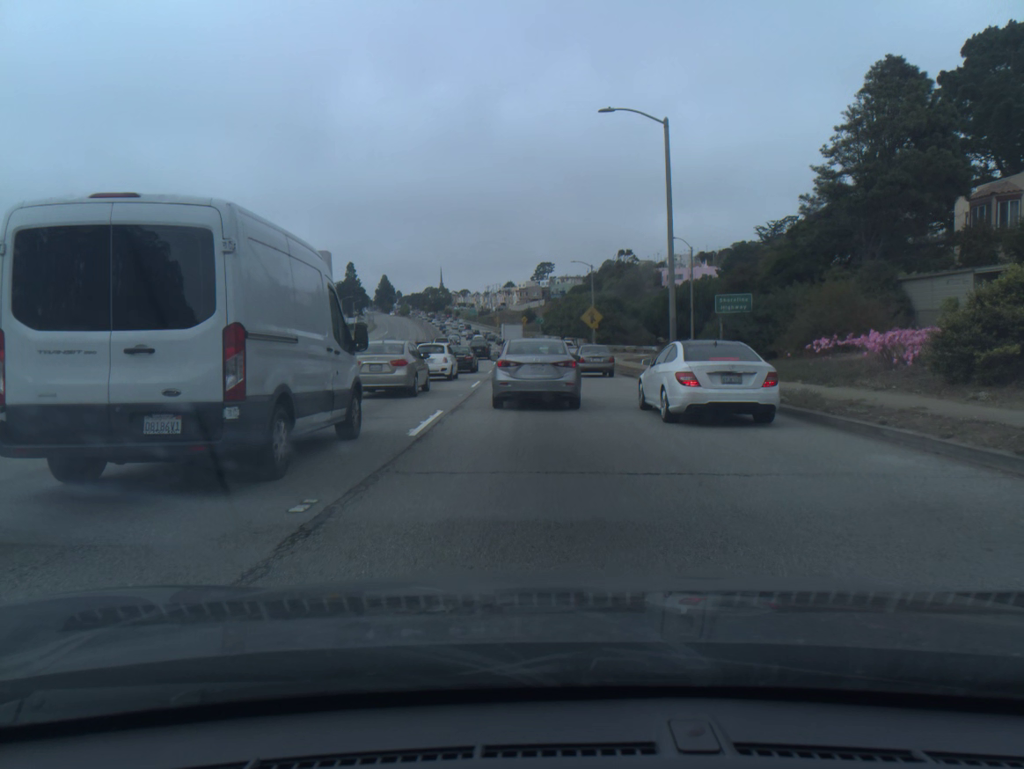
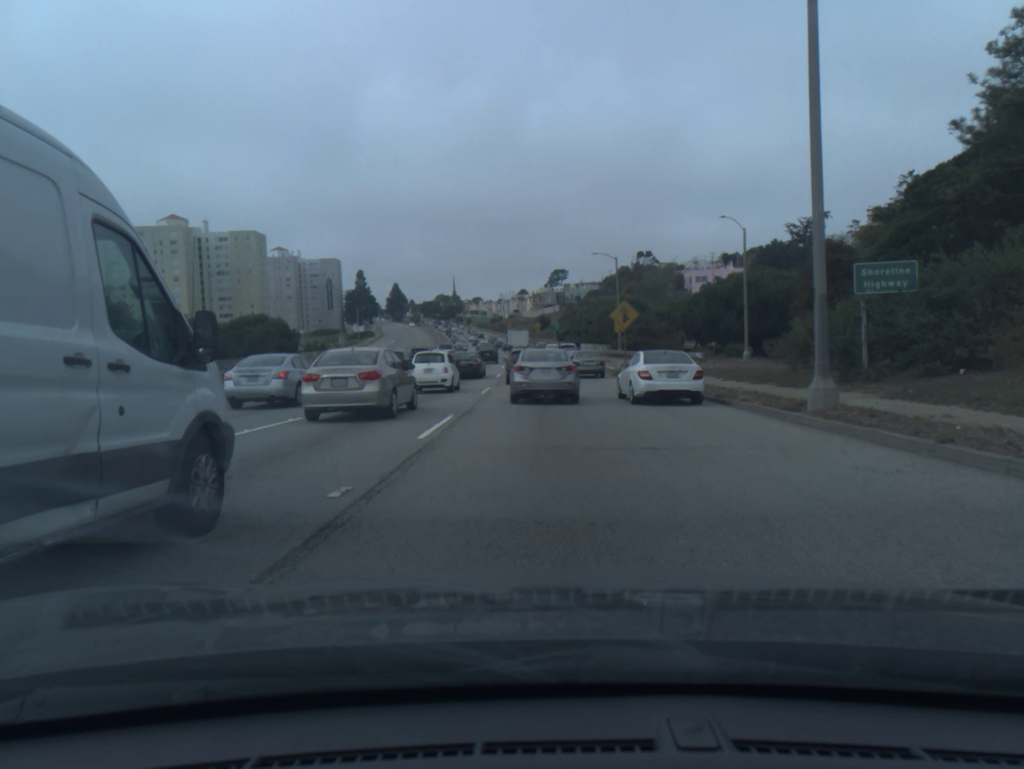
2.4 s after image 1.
(-0.1, +13.5) m; -1°
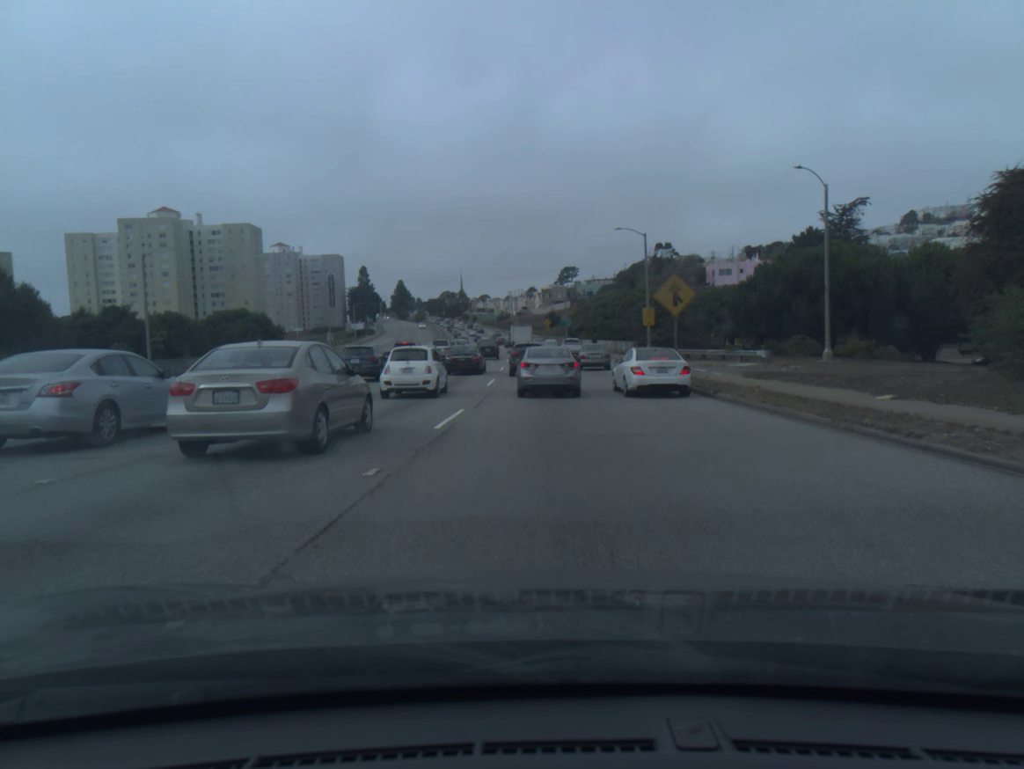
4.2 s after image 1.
(-0.1, +13.6) m; -1°
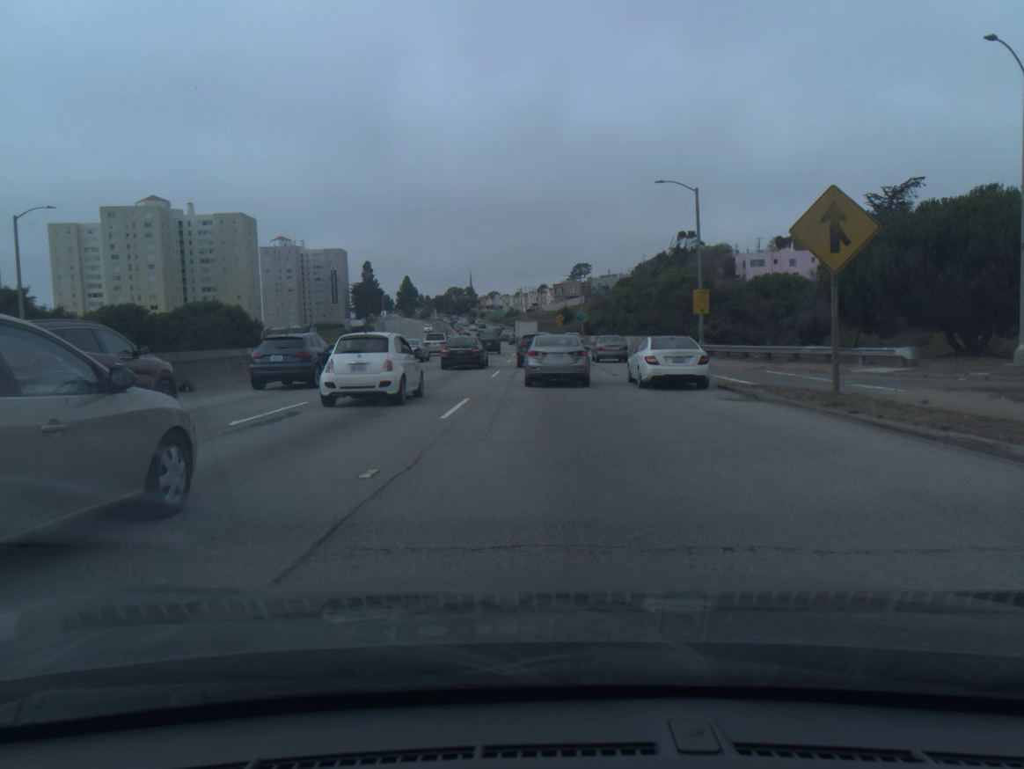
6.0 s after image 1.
(-0.1, +15.4) m; -1°
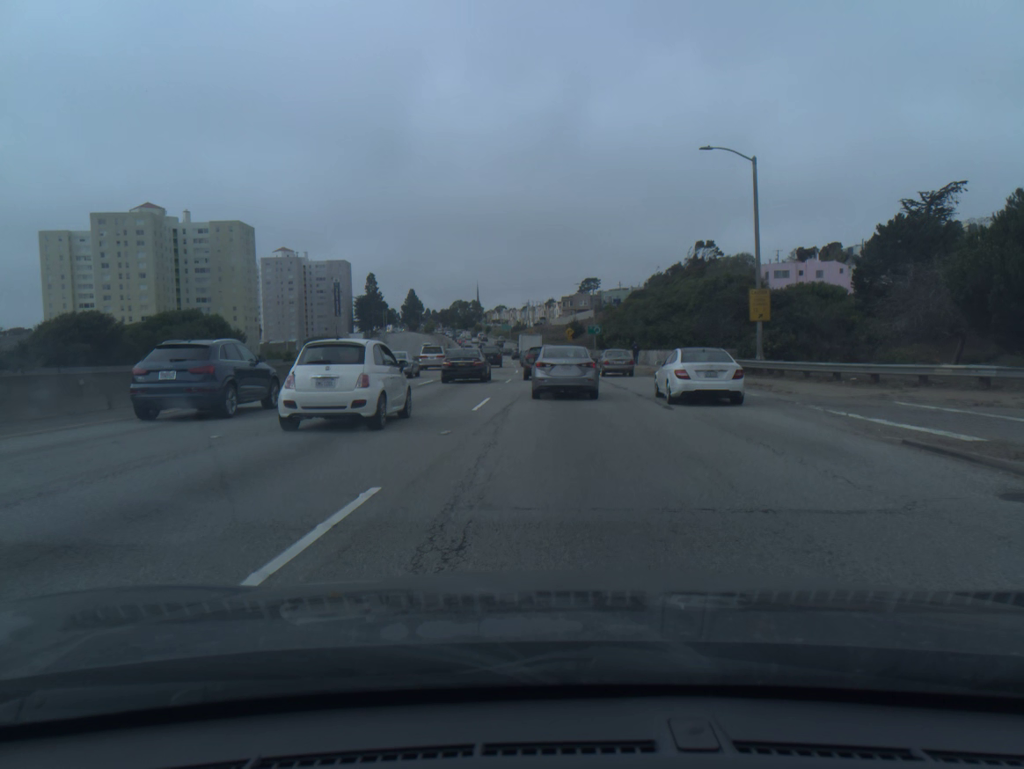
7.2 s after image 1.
(-0.1, +10.3) m; -1°
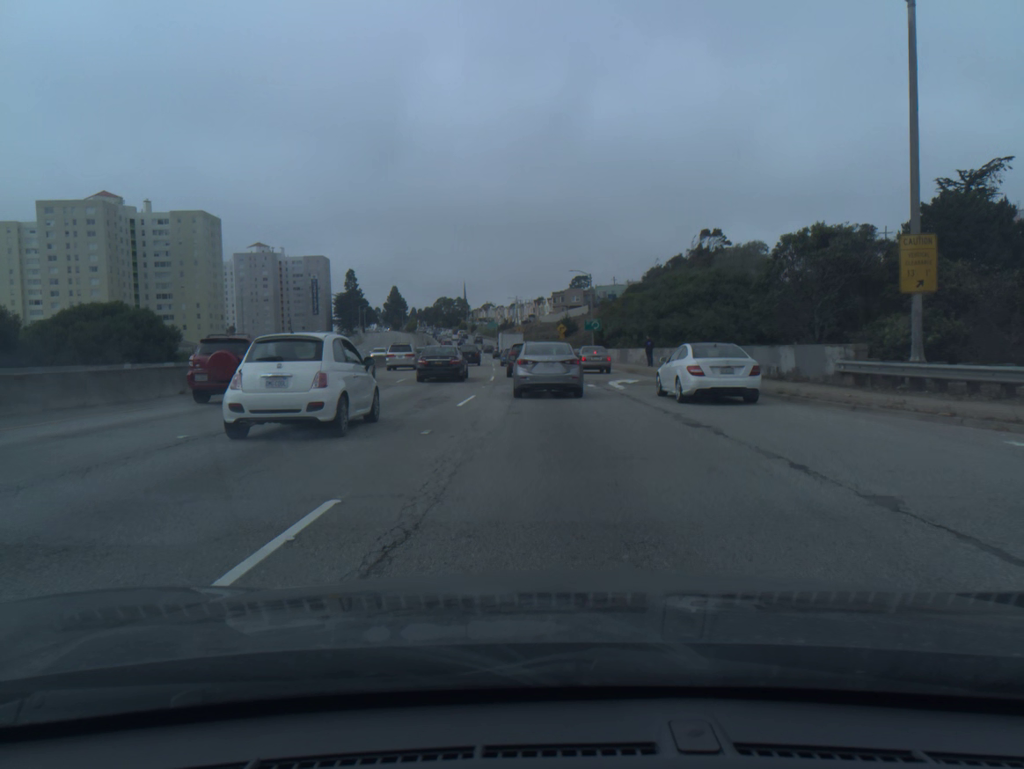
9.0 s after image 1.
(+0.1, +15.1) m; +1°
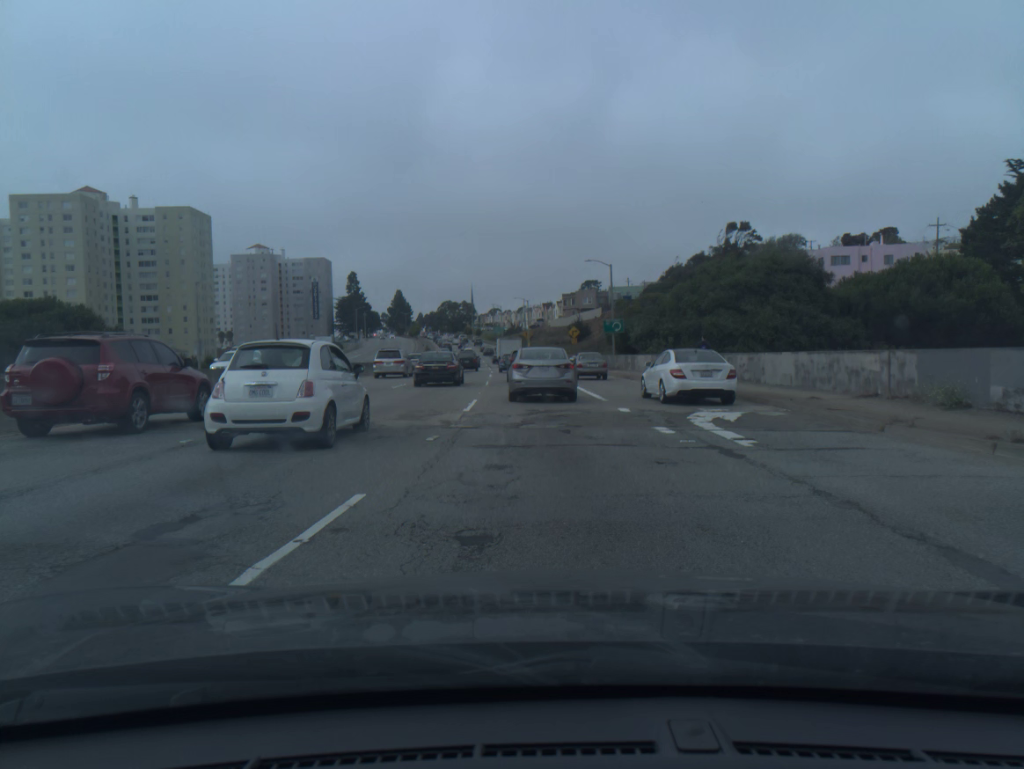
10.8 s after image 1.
(-0.1, +14.5) m; 0°
